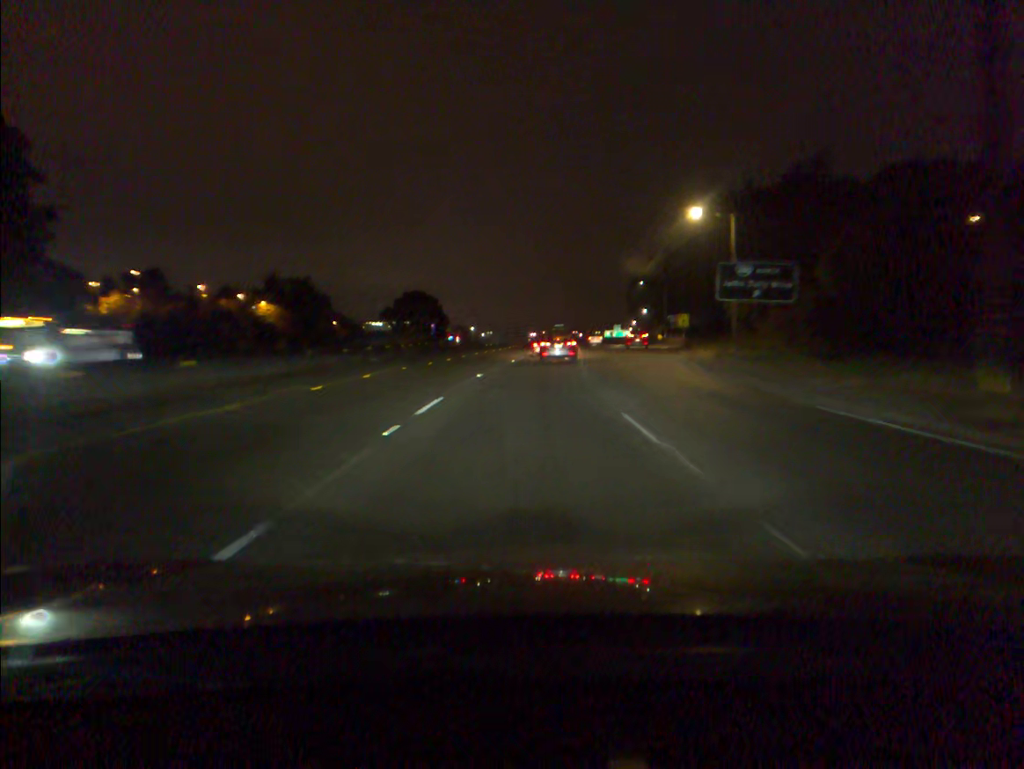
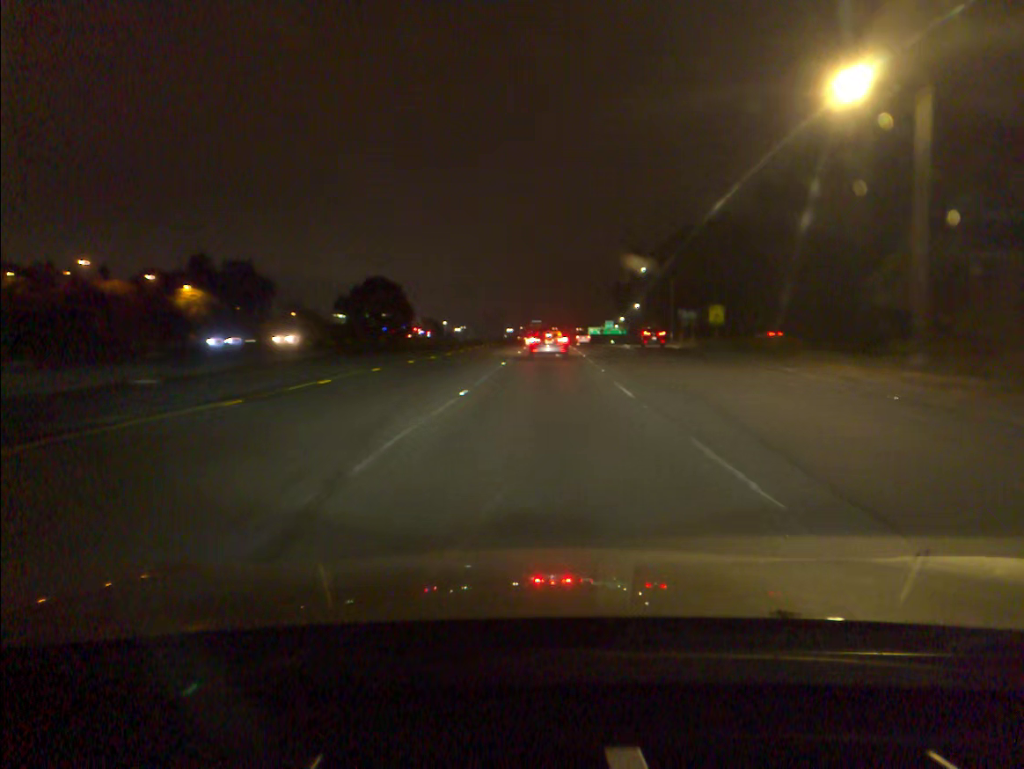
(+0.3, +24.0) m; +2°
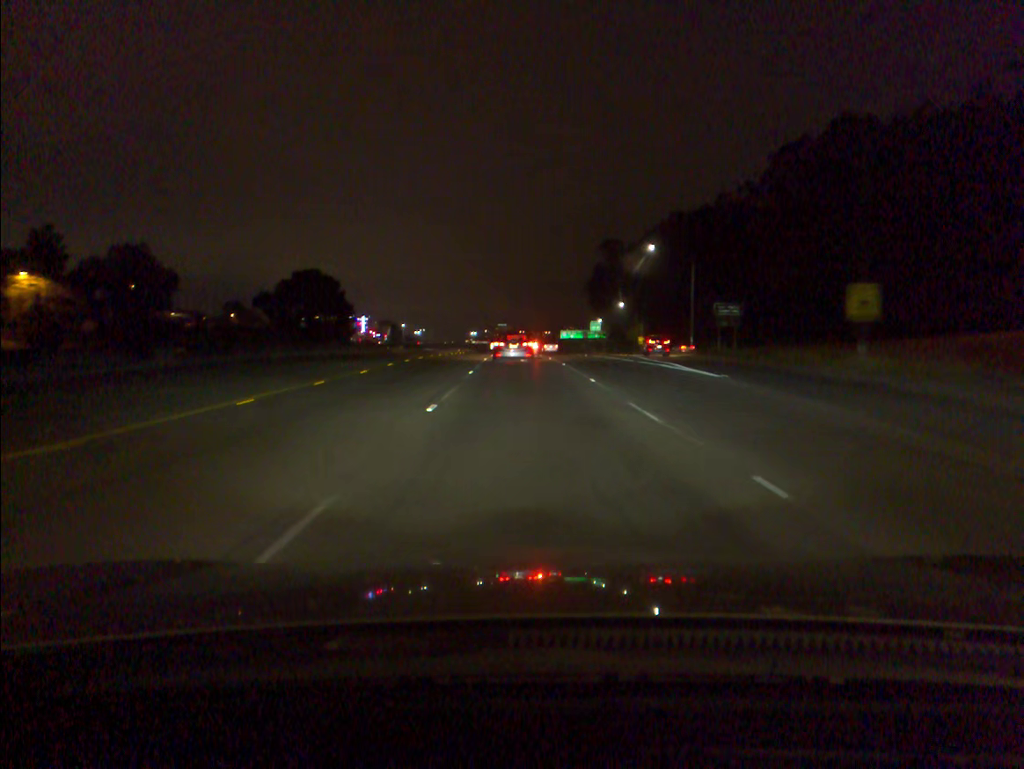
(+0.8, +35.3) m; +3°
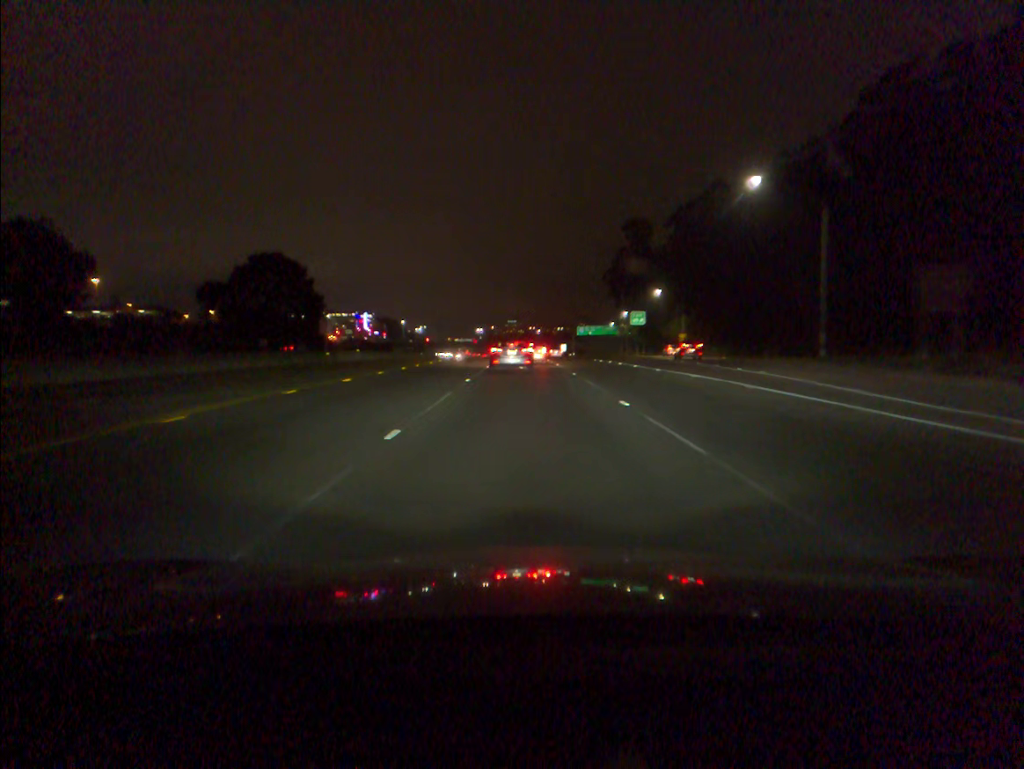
(-0.2, +32.7) m; -1°
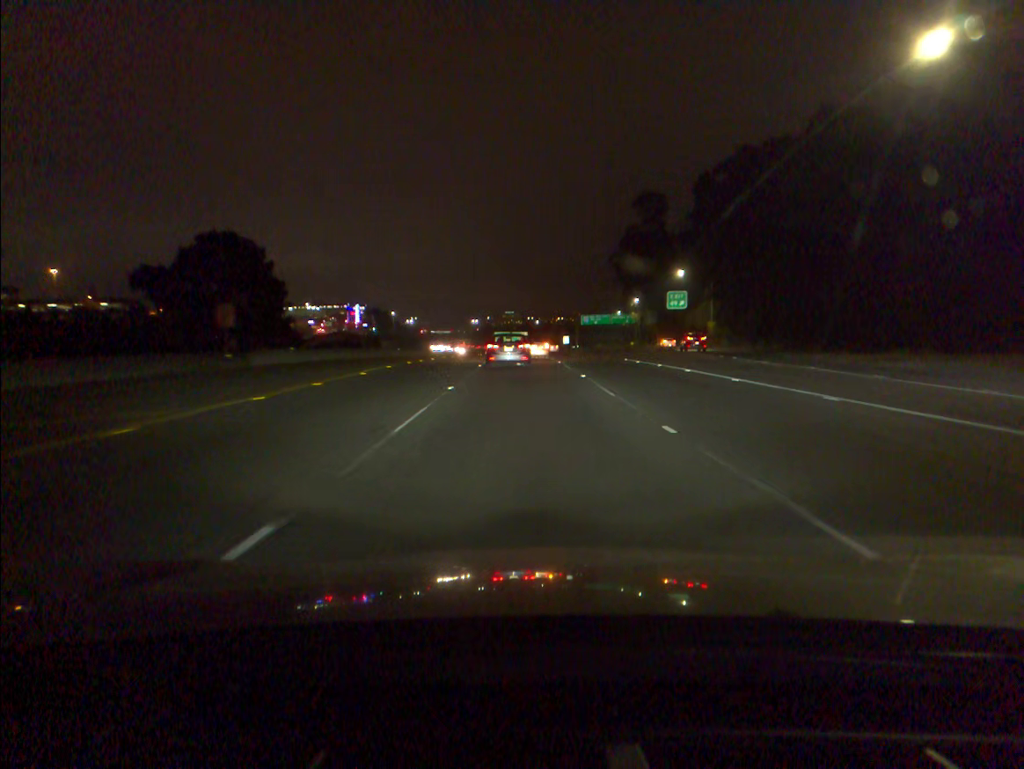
(0.0, +20.1) m; 0°
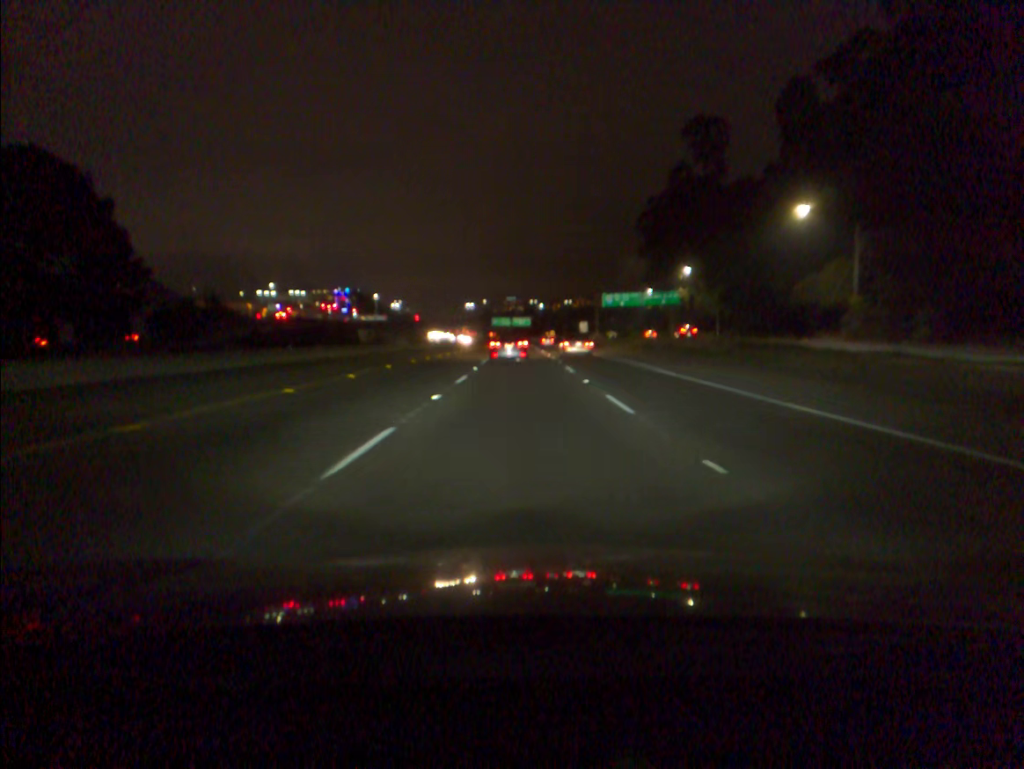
(0.0, +47.2) m; 0°
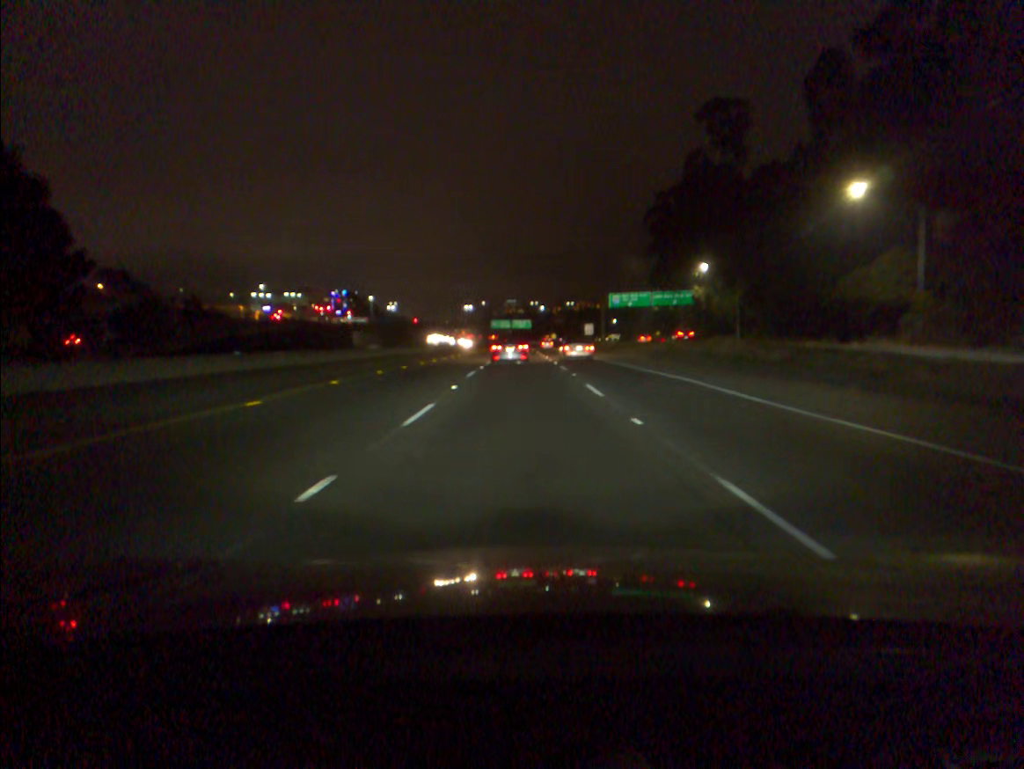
(0.0, +9.8) m; 0°
